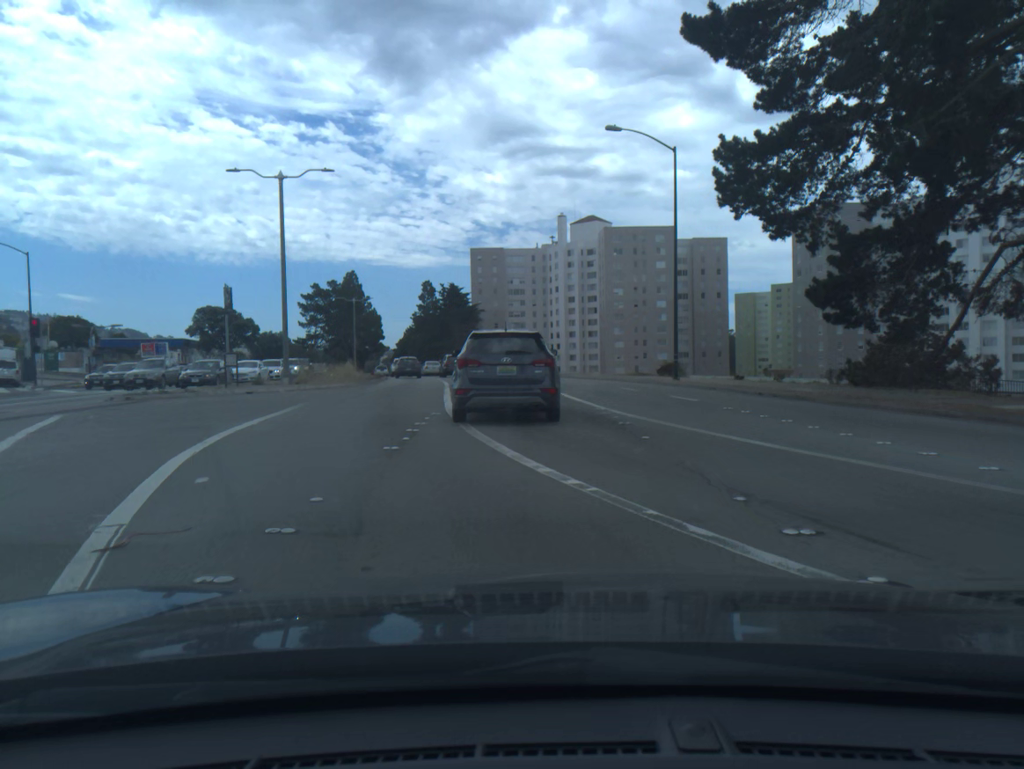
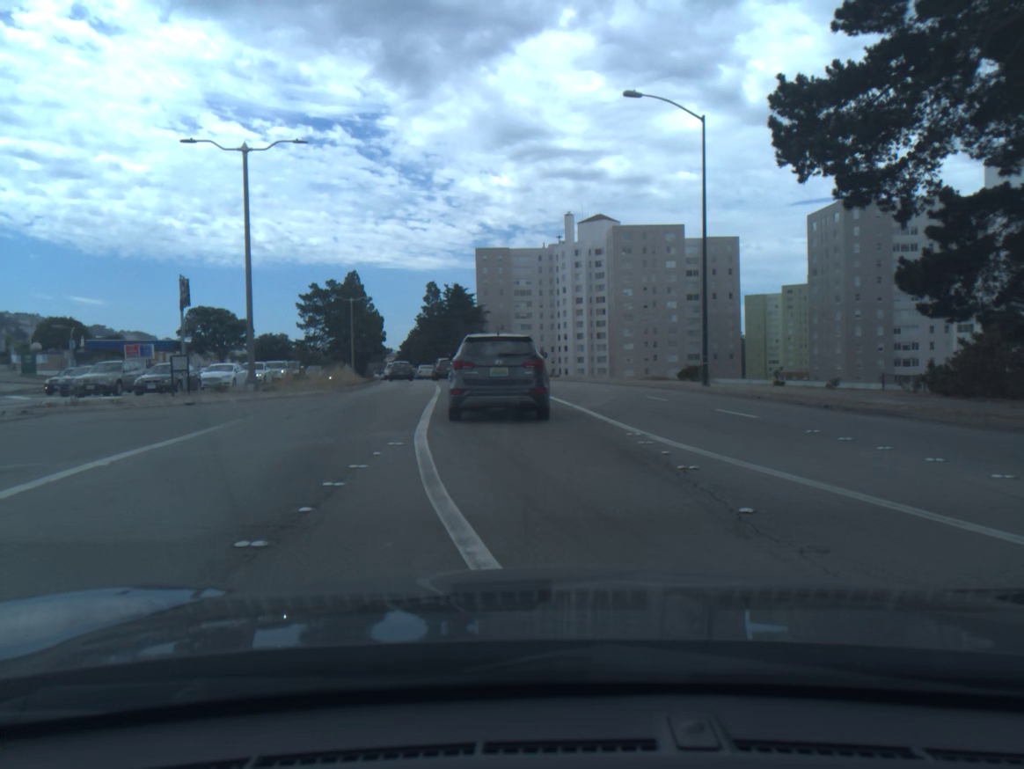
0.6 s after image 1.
(0.0, +5.1) m; -1°
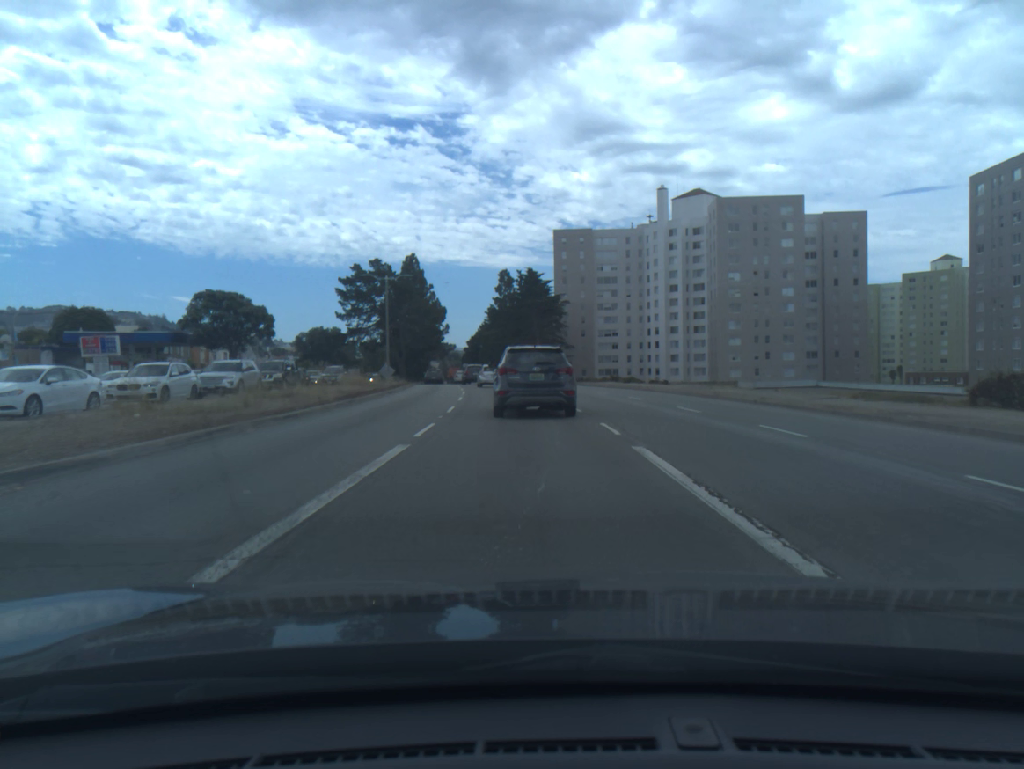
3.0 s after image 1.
(-1.3, +23.0) m; -6°
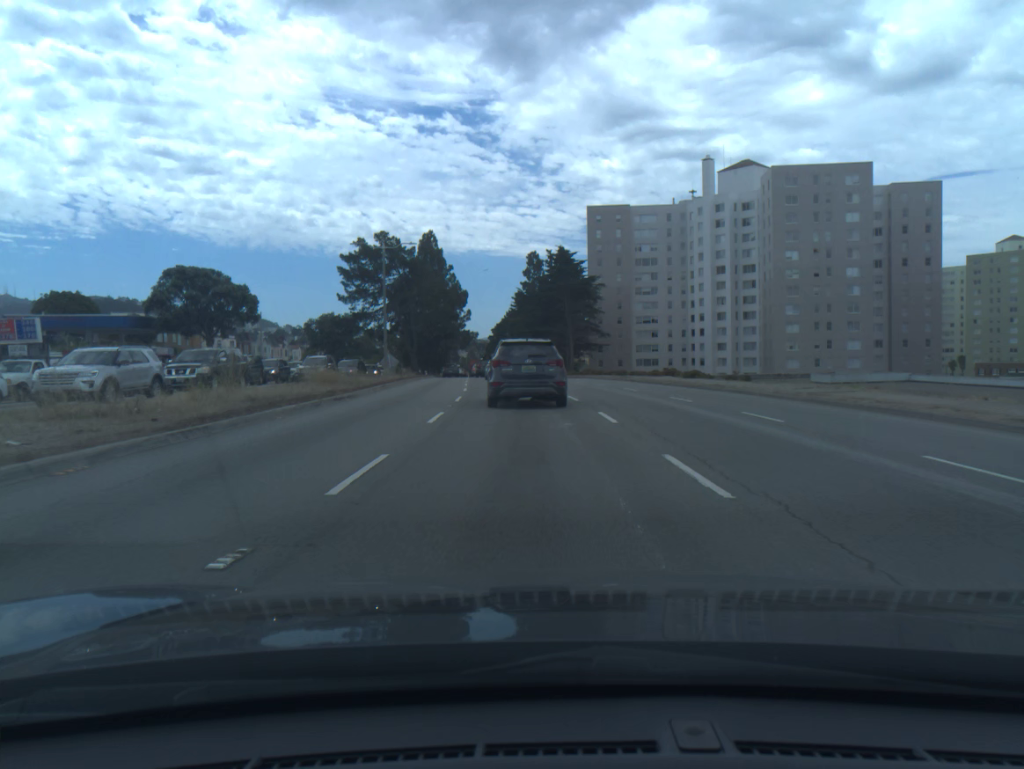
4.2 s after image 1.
(-0.3, +13.3) m; -3°
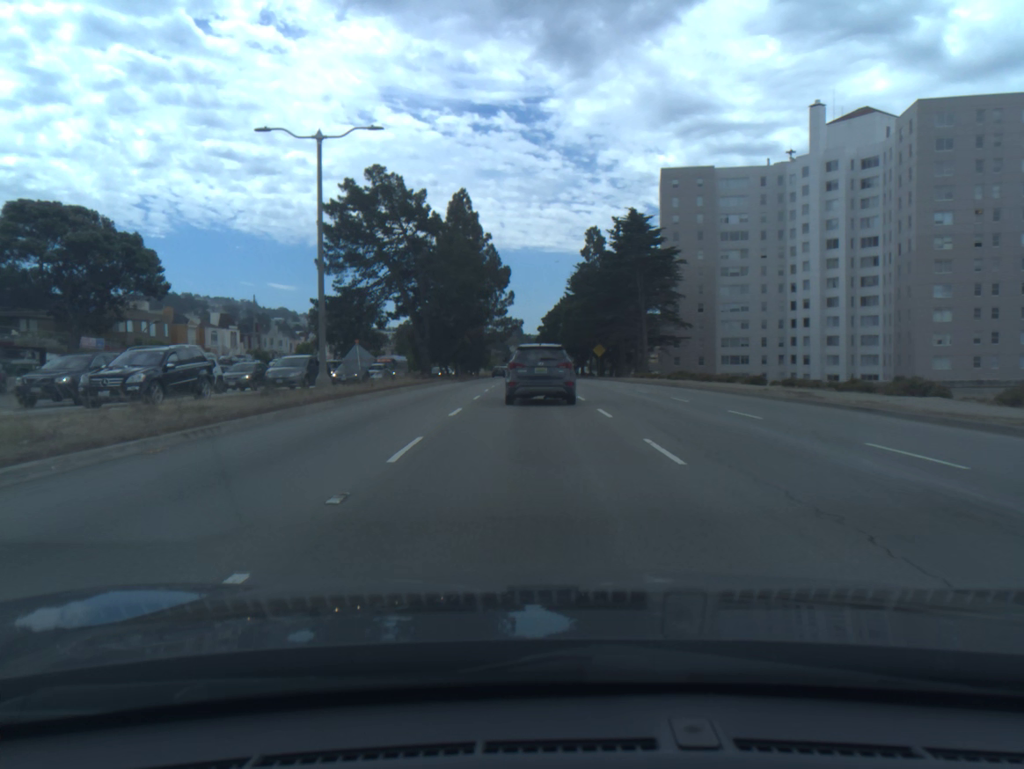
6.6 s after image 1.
(-0.9, +27.5) m; -4°
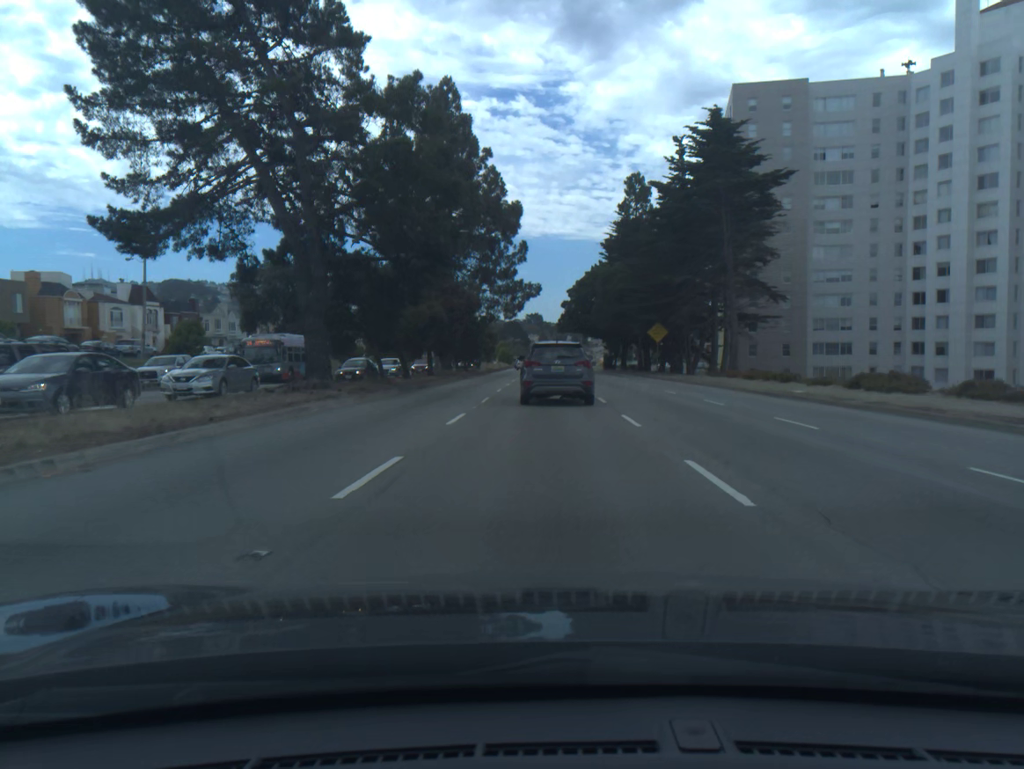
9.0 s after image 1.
(-0.5, +32.0) m; -1°
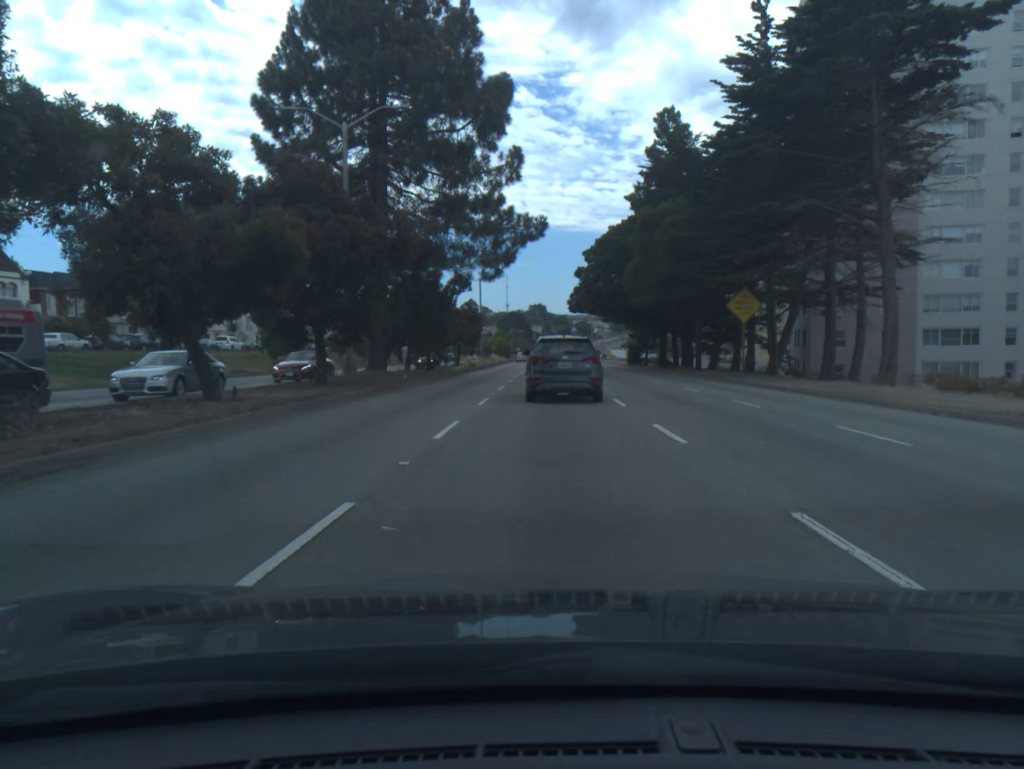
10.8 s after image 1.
(-0.1, +25.5) m; 0°
